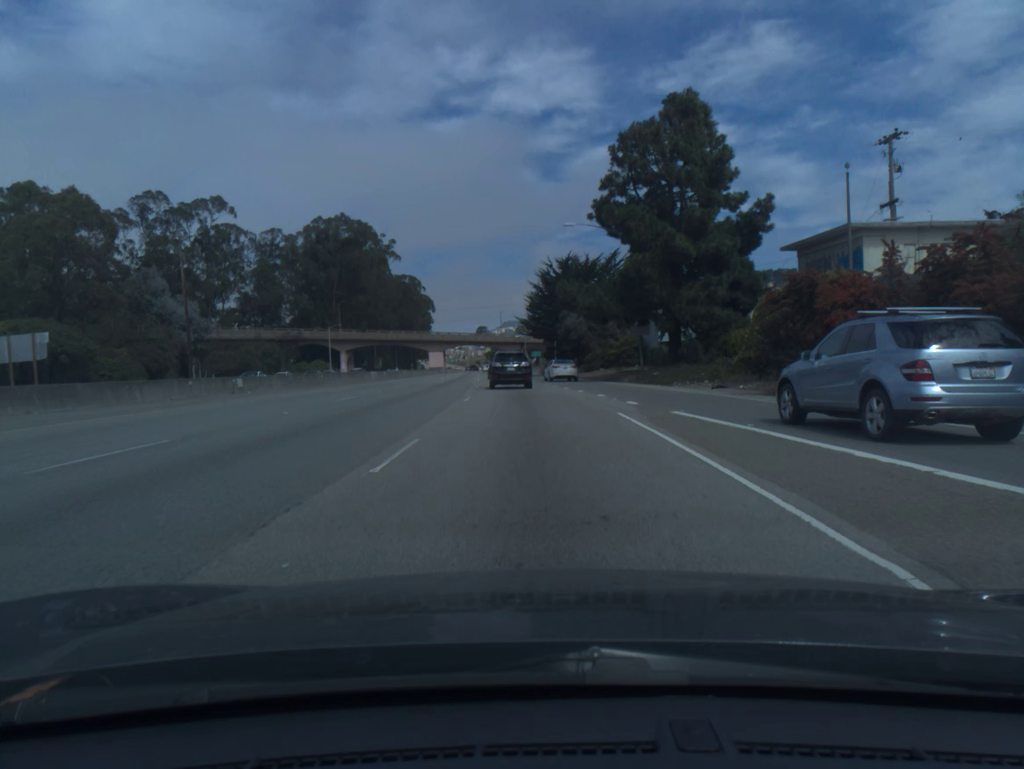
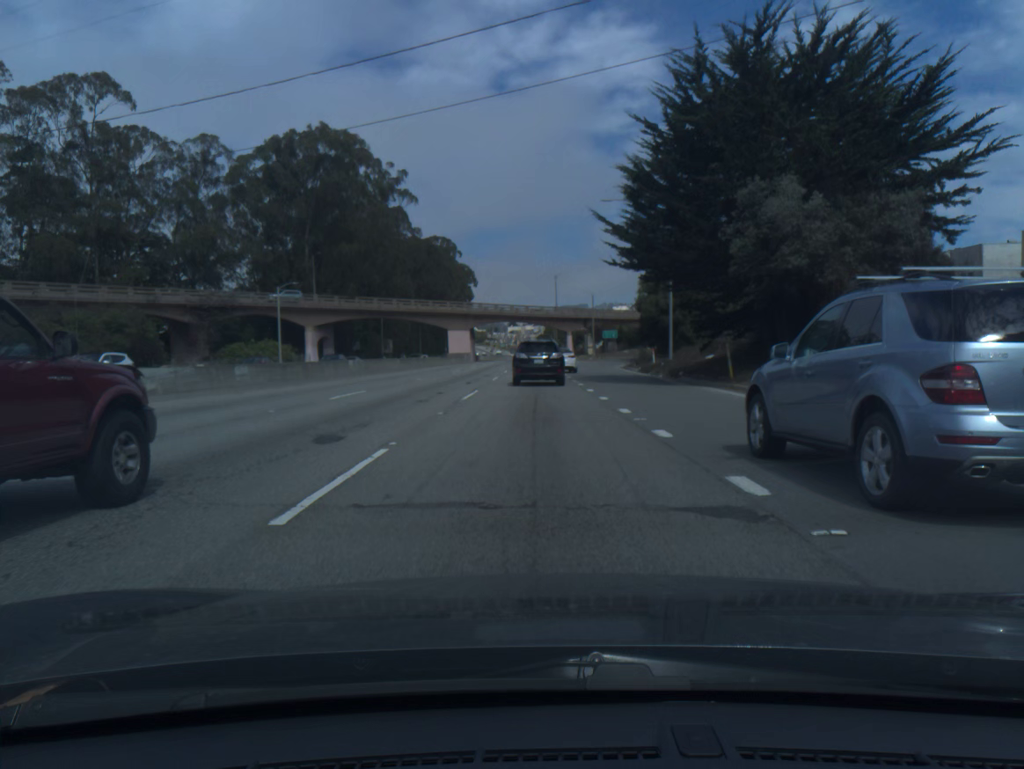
(-2.6, +54.7) m; -4°
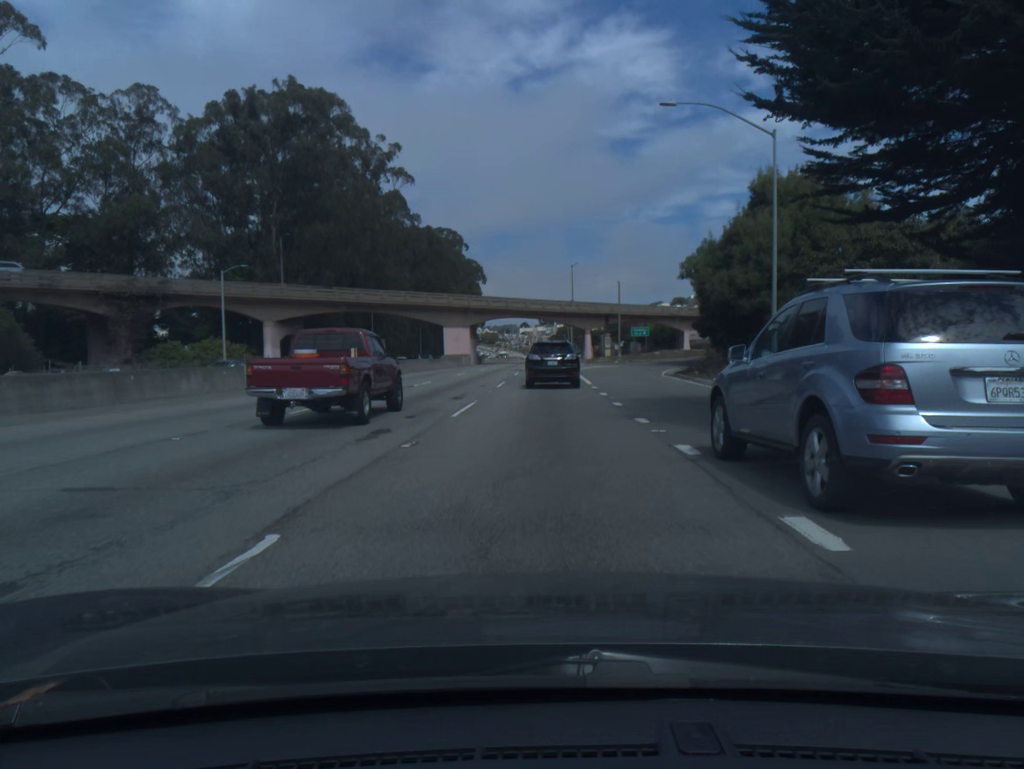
(-0.2, +19.8) m; -1°
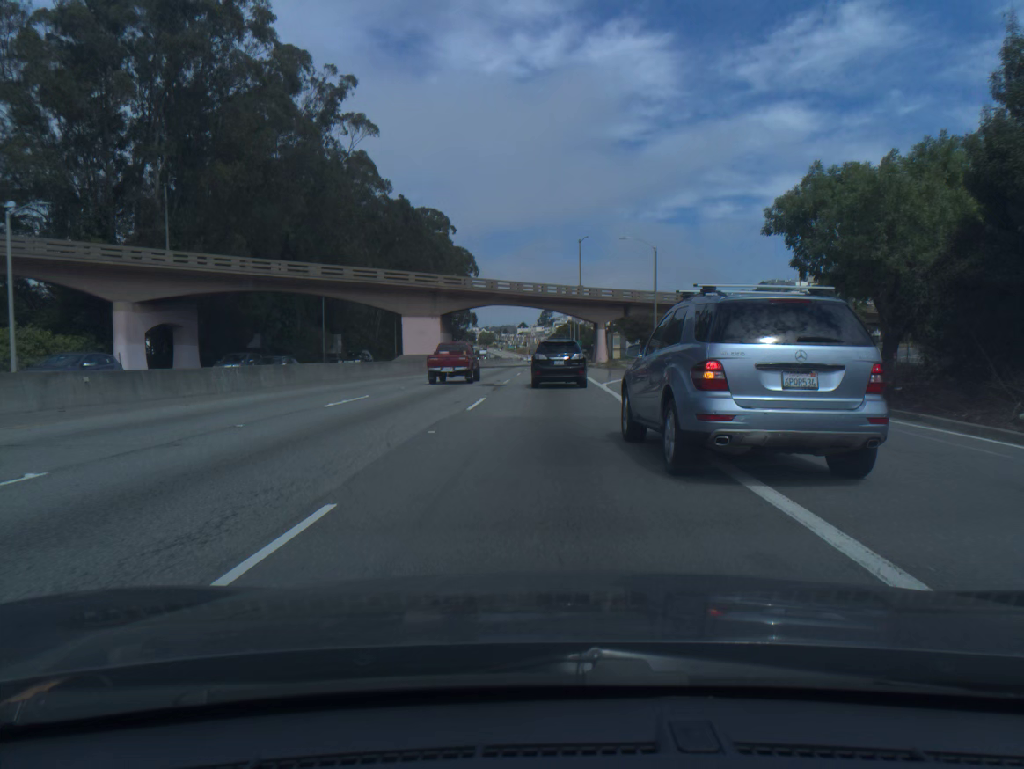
(+0.1, +27.5) m; 0°
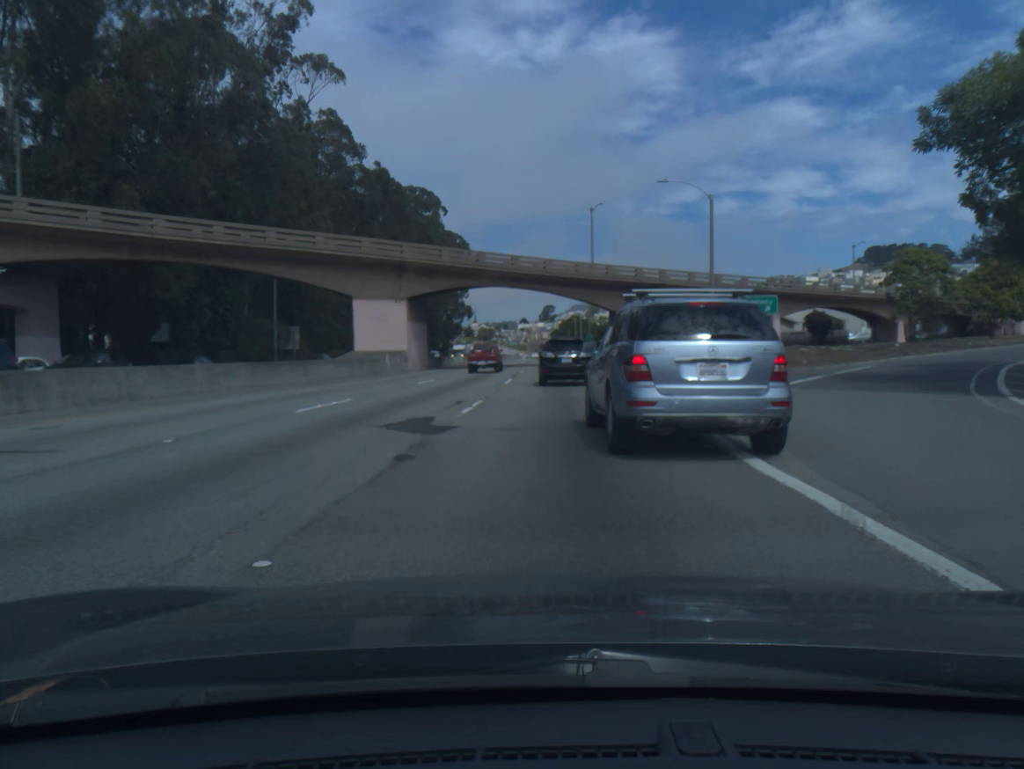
(0.0, +17.6) m; 0°
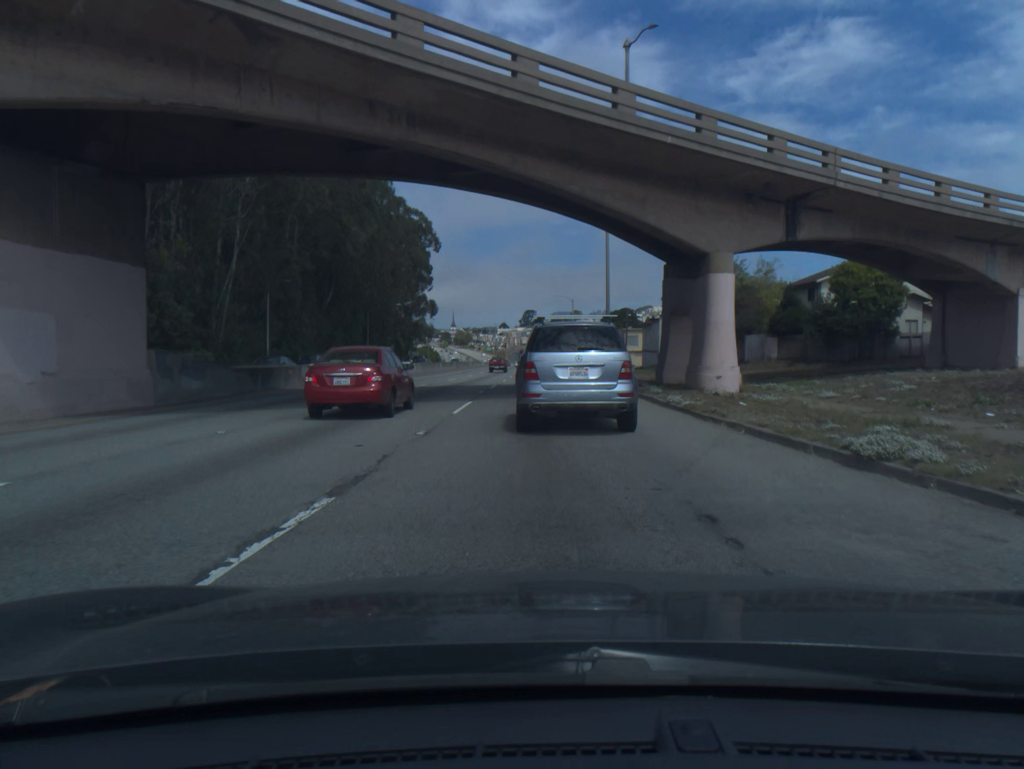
(+0.7, +41.5) m; +2°
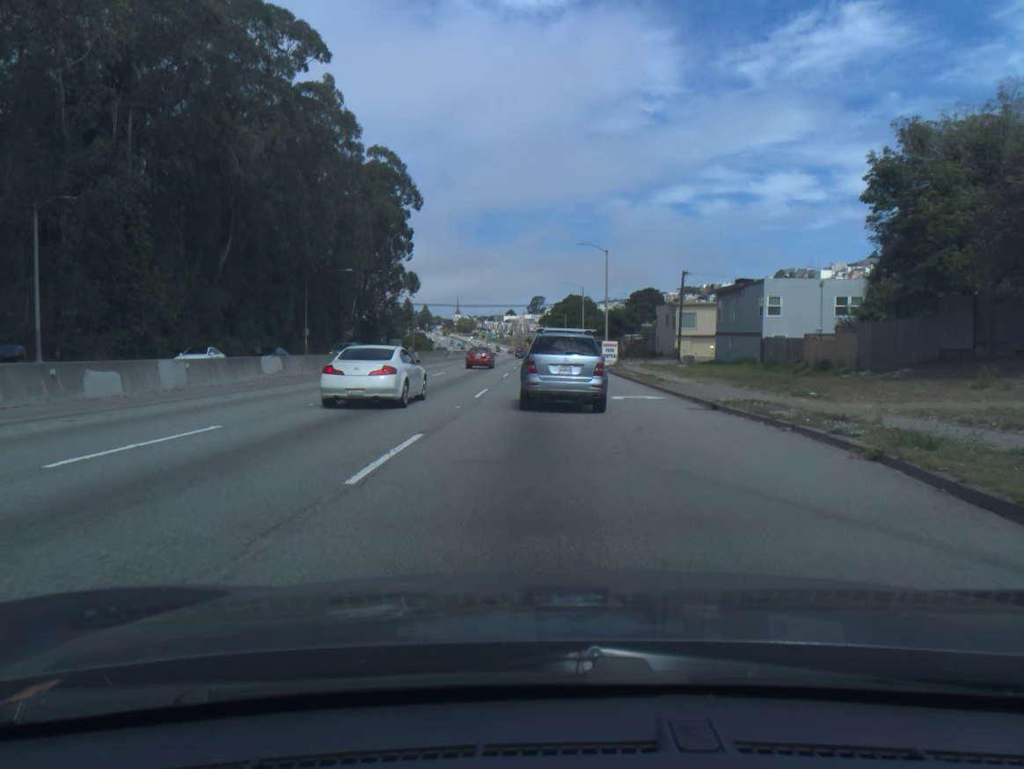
(-0.2, +39.5) m; 0°
